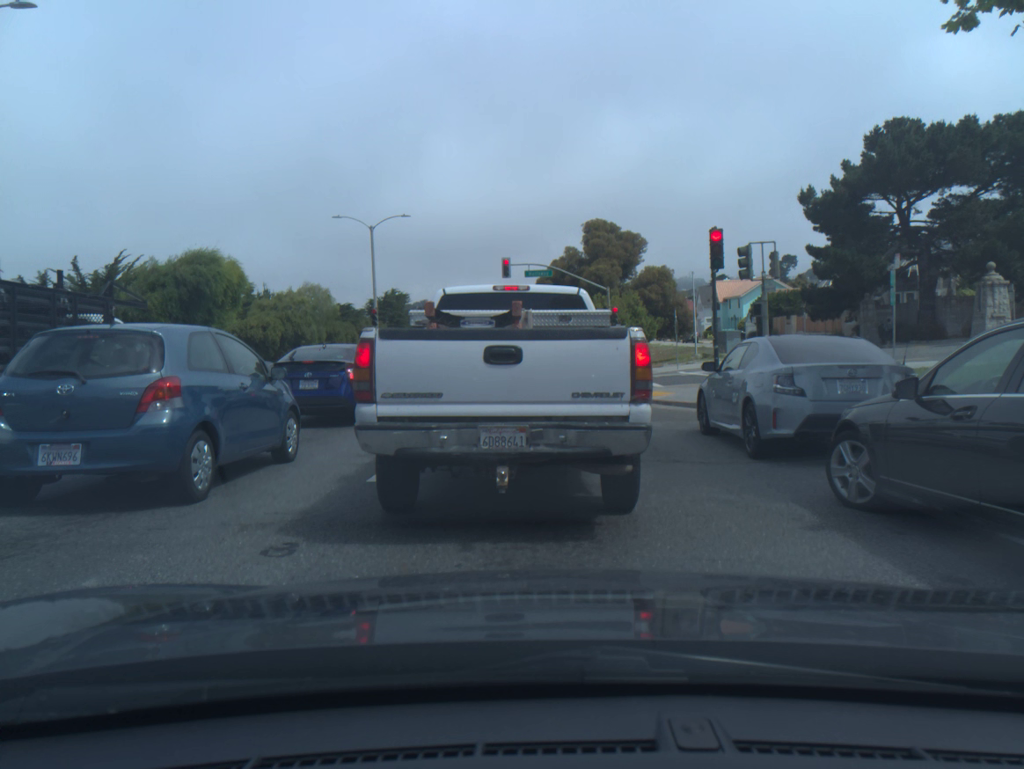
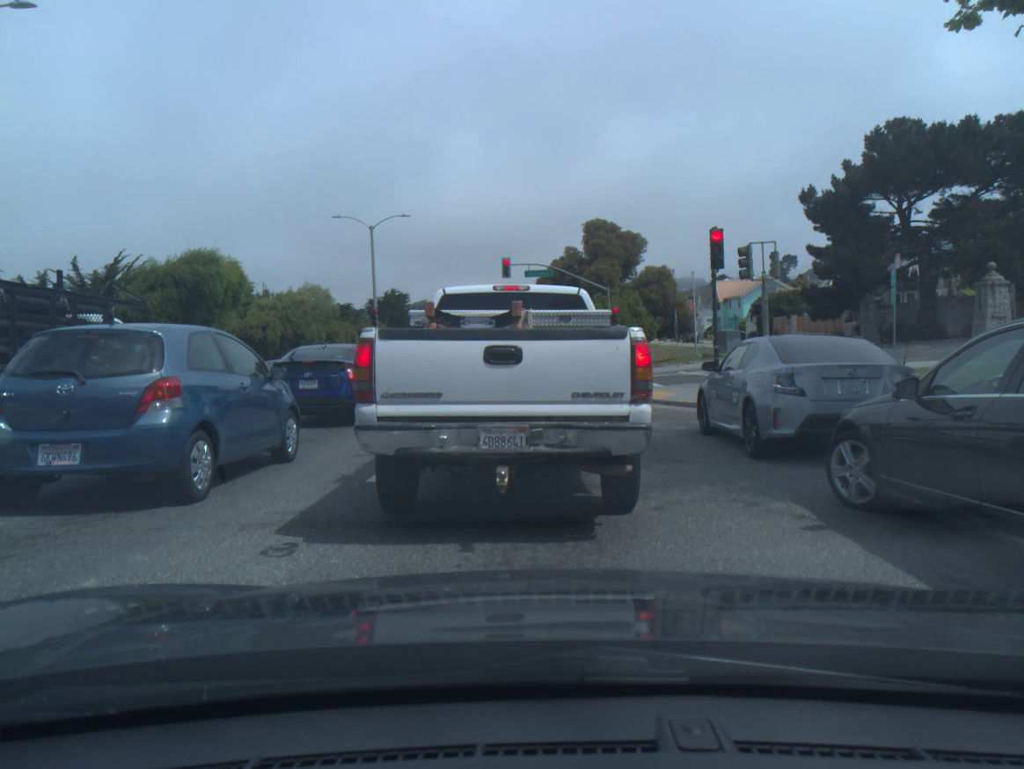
(0.0, 0.0) m; 0°
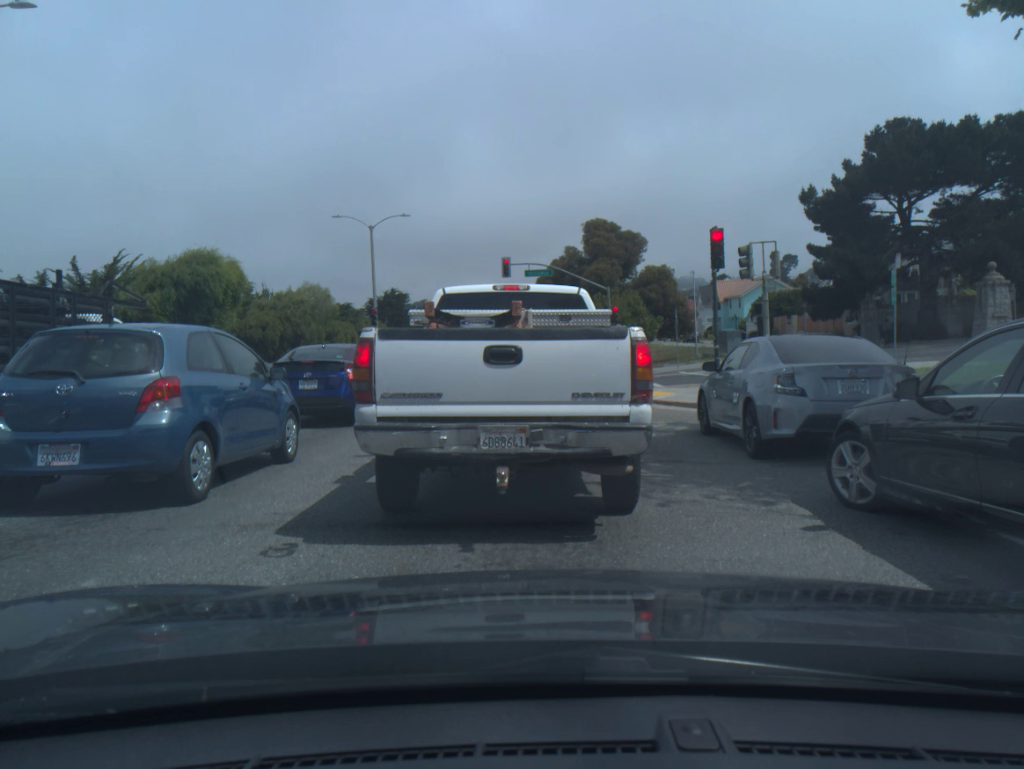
(0.0, 0.0) m; 0°
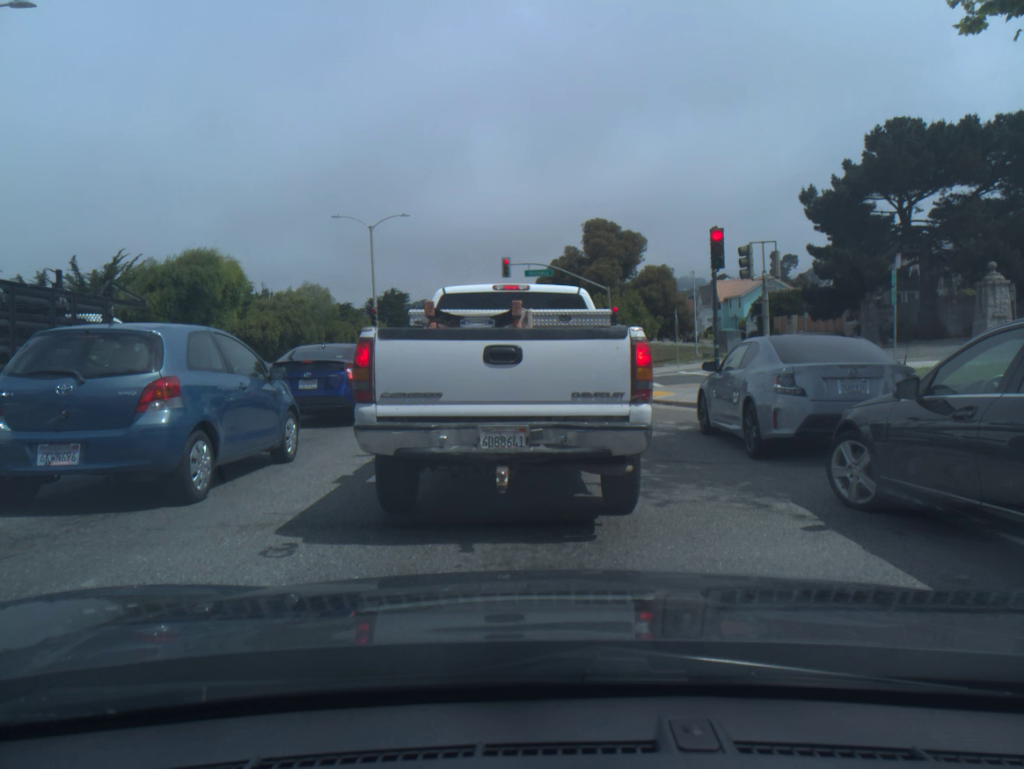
(0.0, 0.0) m; 0°
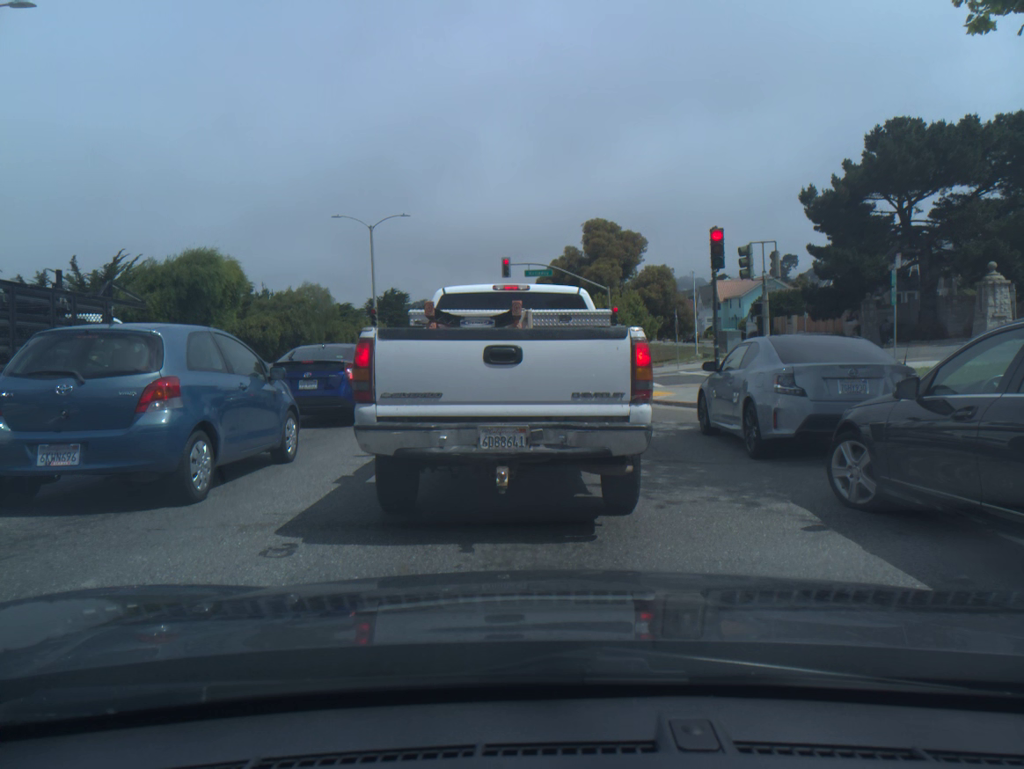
(0.0, 0.0) m; 0°
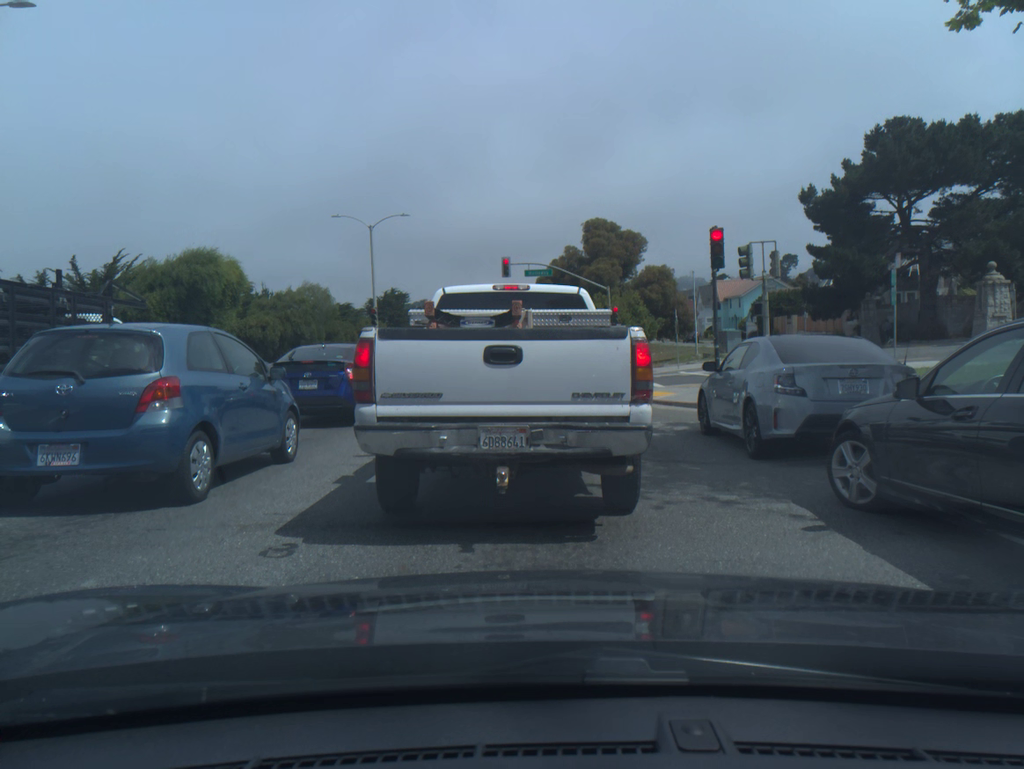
(0.0, 0.0) m; 0°
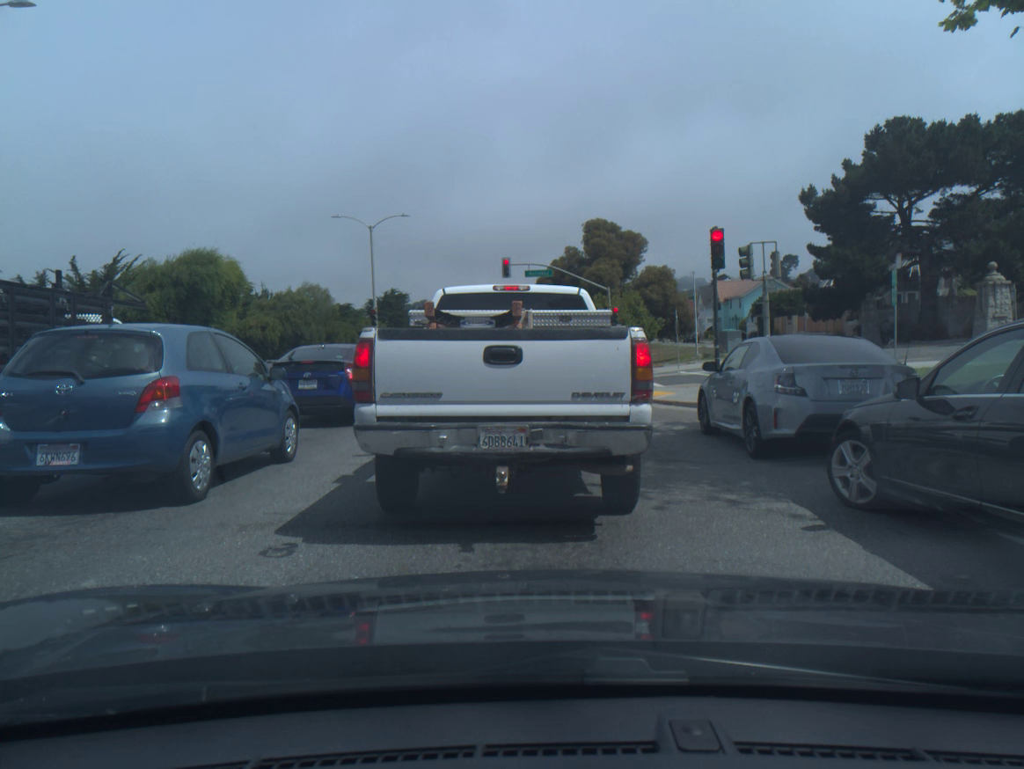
(0.0, 0.0) m; 0°
